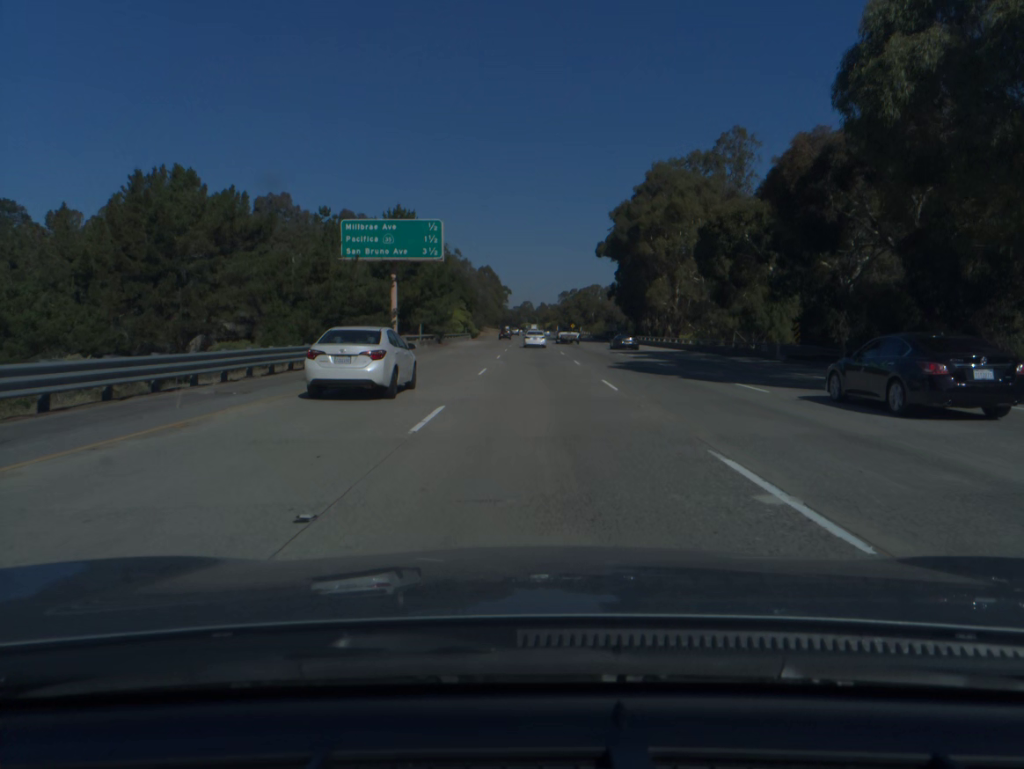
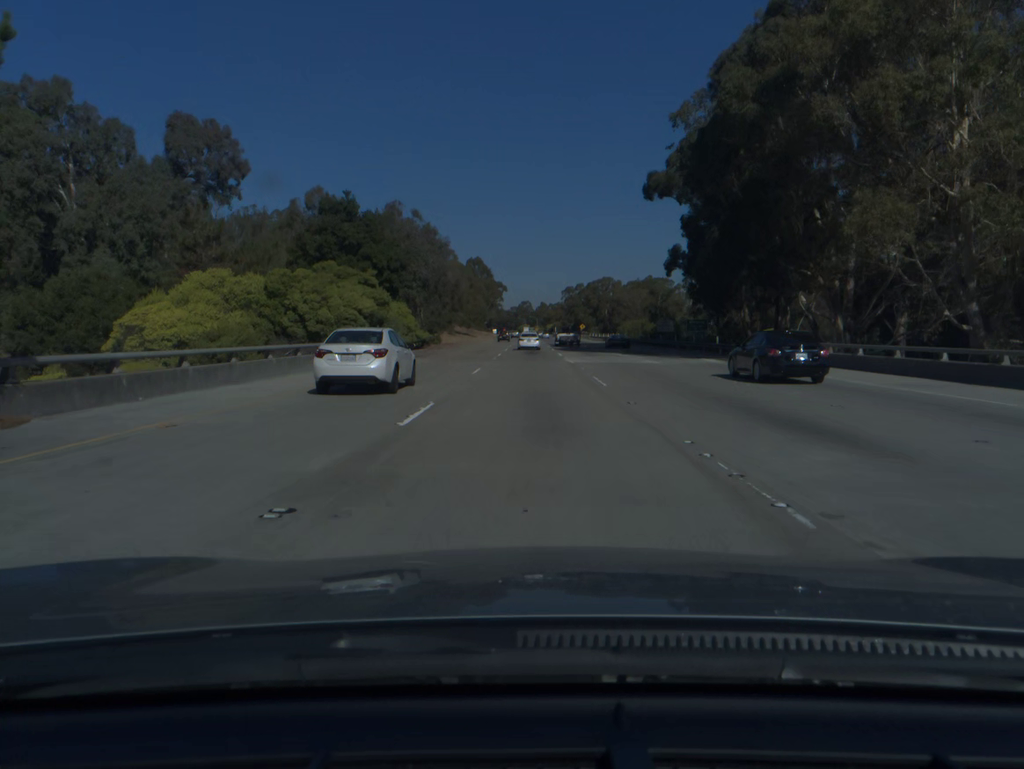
(+0.1, +57.6) m; 0°
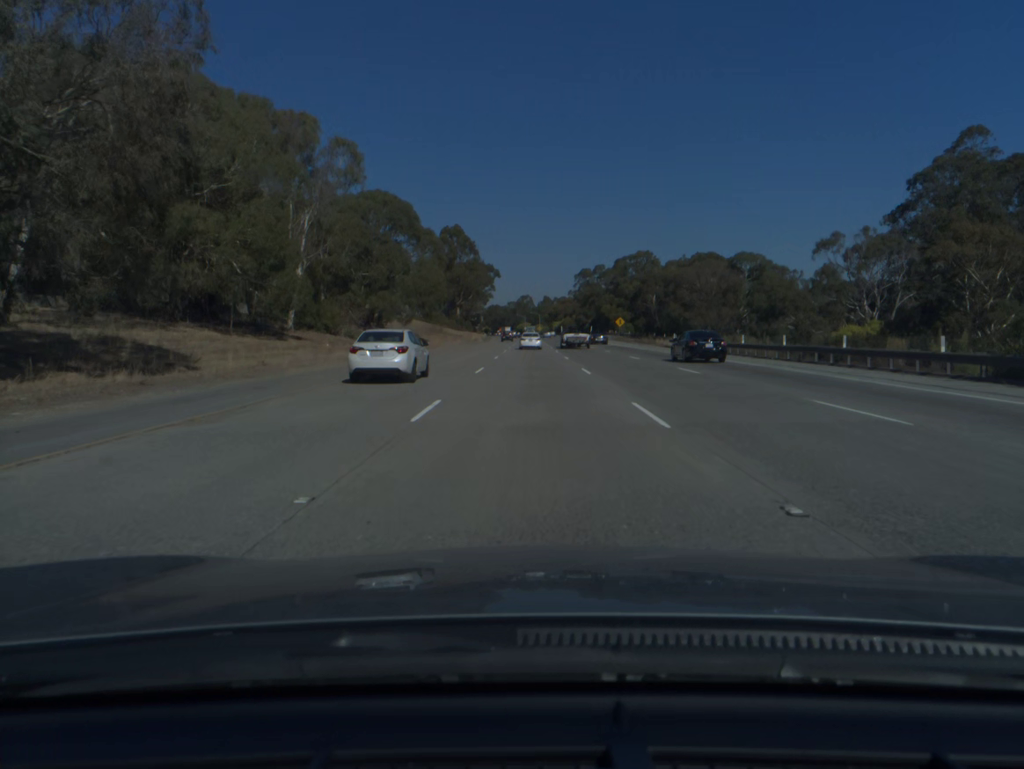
(-0.2, +95.4) m; 0°
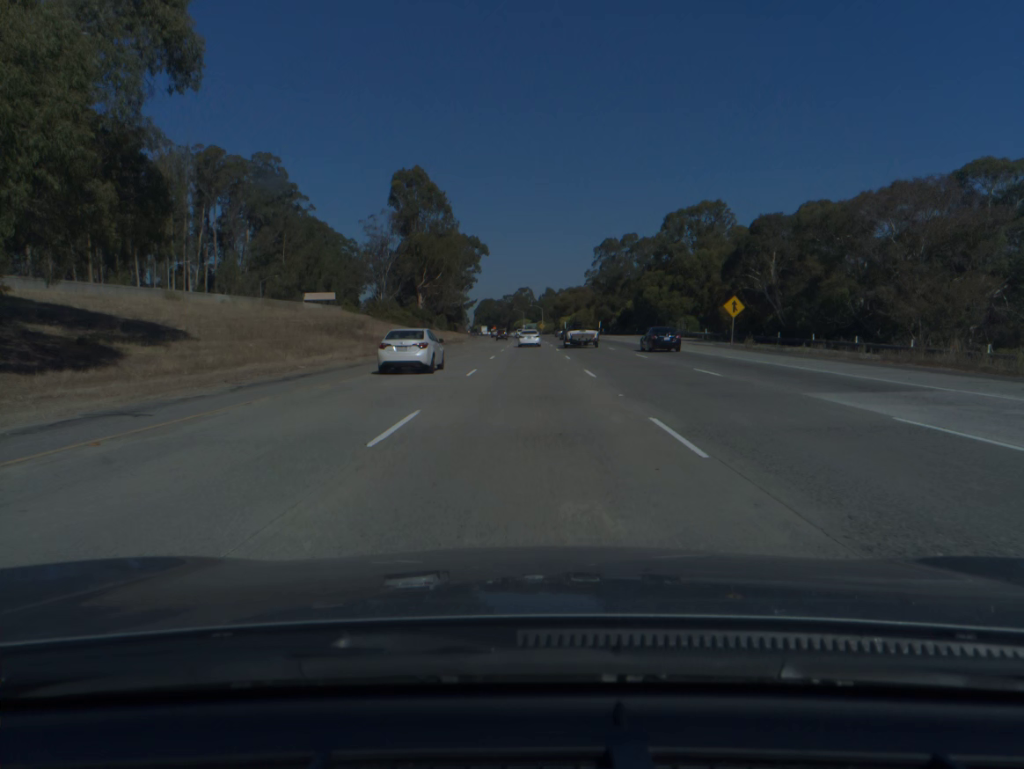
(0.0, +76.3) m; 0°
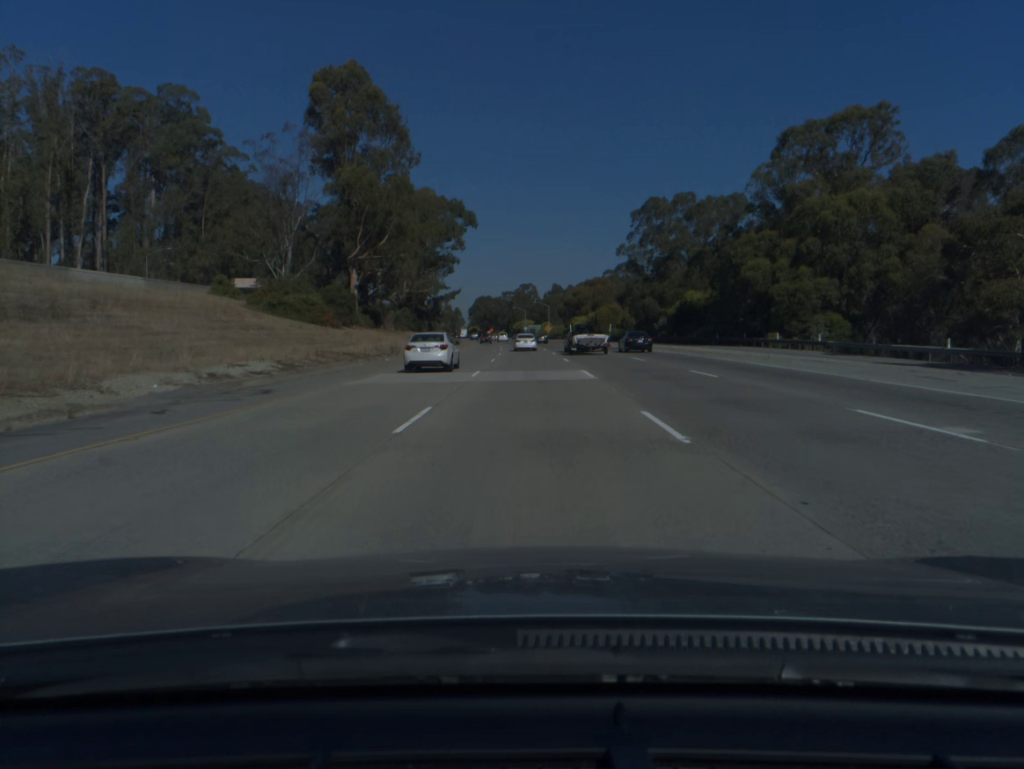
(-0.1, +57.2) m; 0°
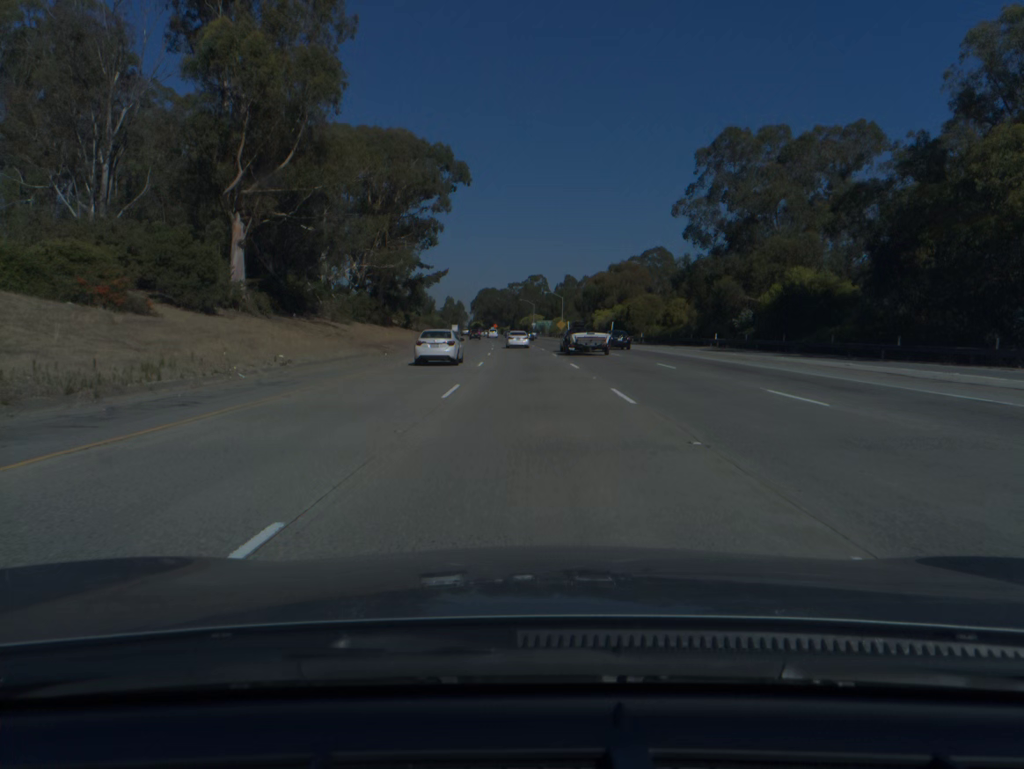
(-0.2, +38.2) m; -1°
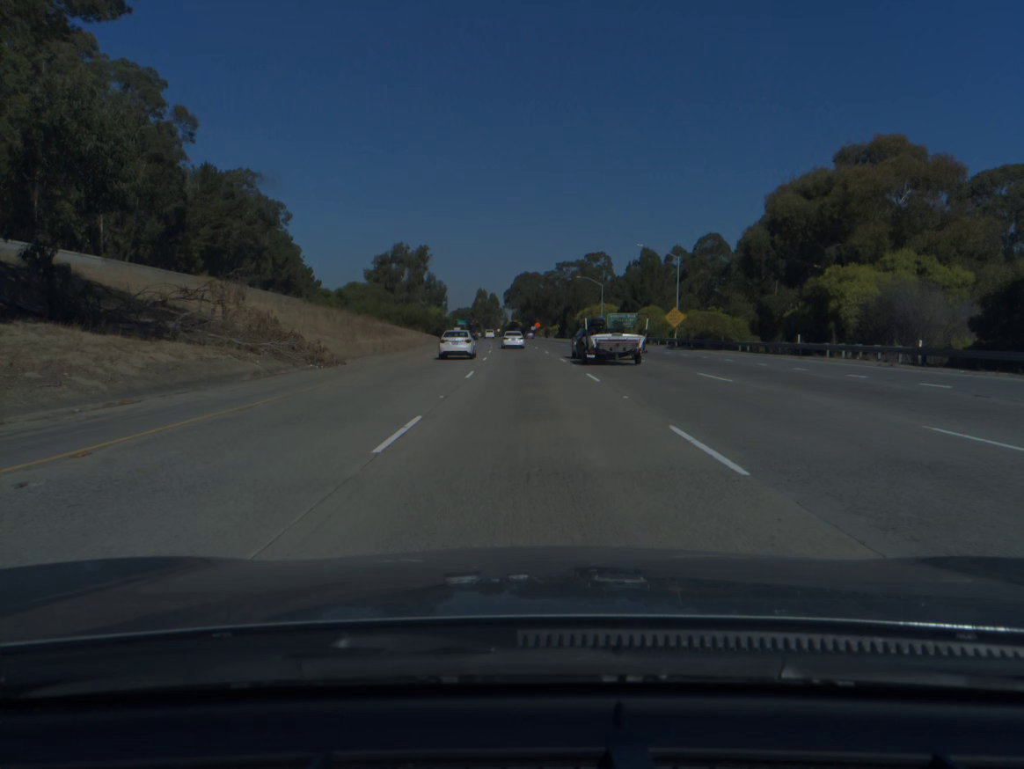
(-2.7, +95.4) m; -3°
